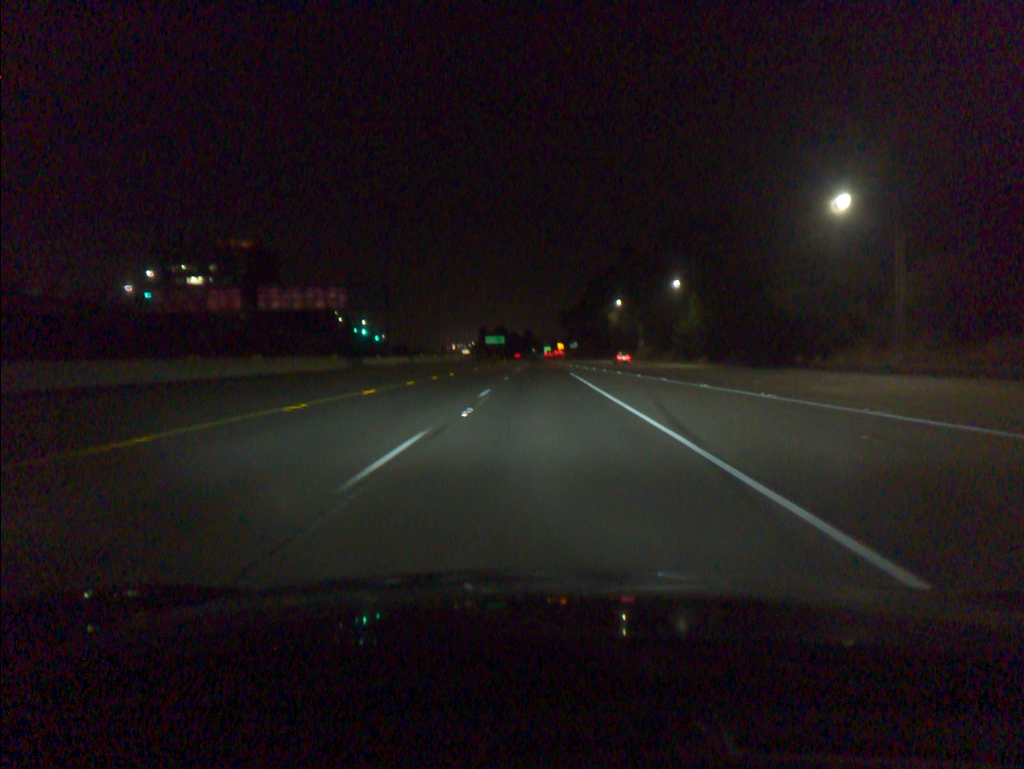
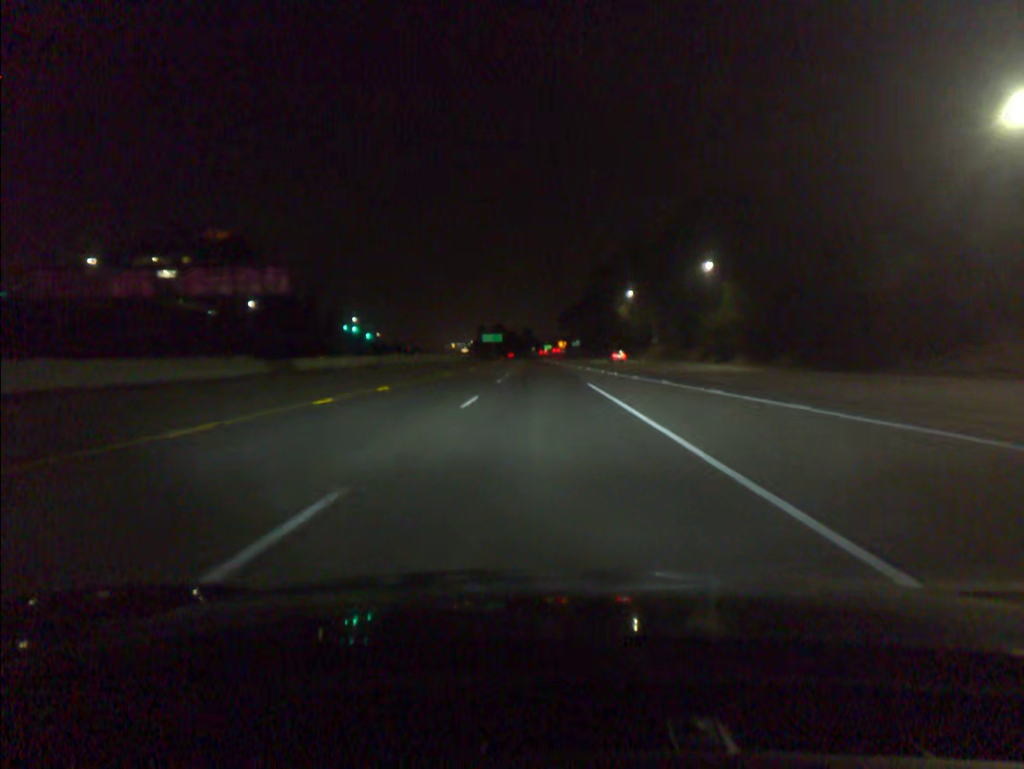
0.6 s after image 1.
(0.0, +19.7) m; 0°
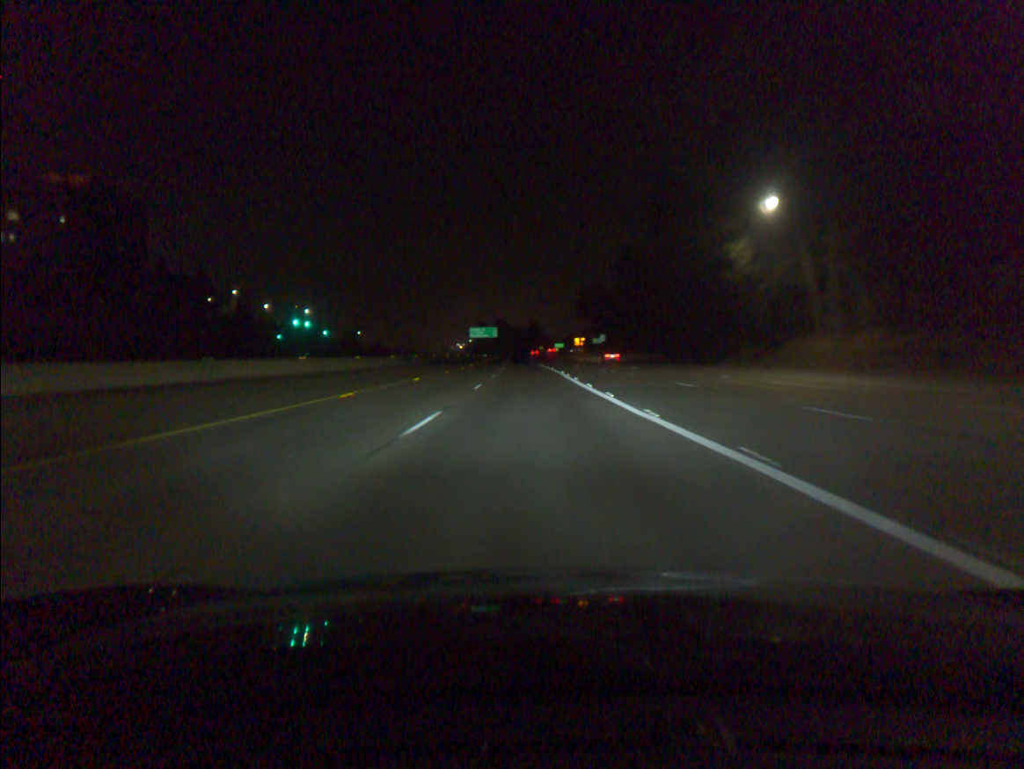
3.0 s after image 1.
(-0.1, +78.7) m; -1°
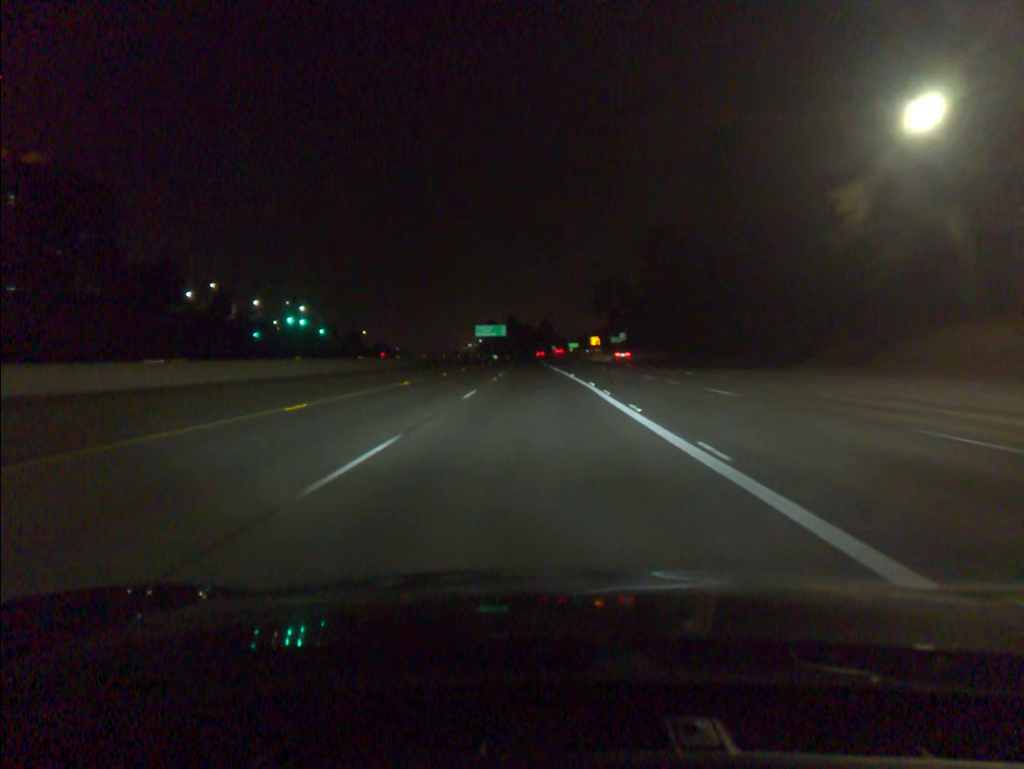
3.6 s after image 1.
(-0.2, +19.7) m; -1°
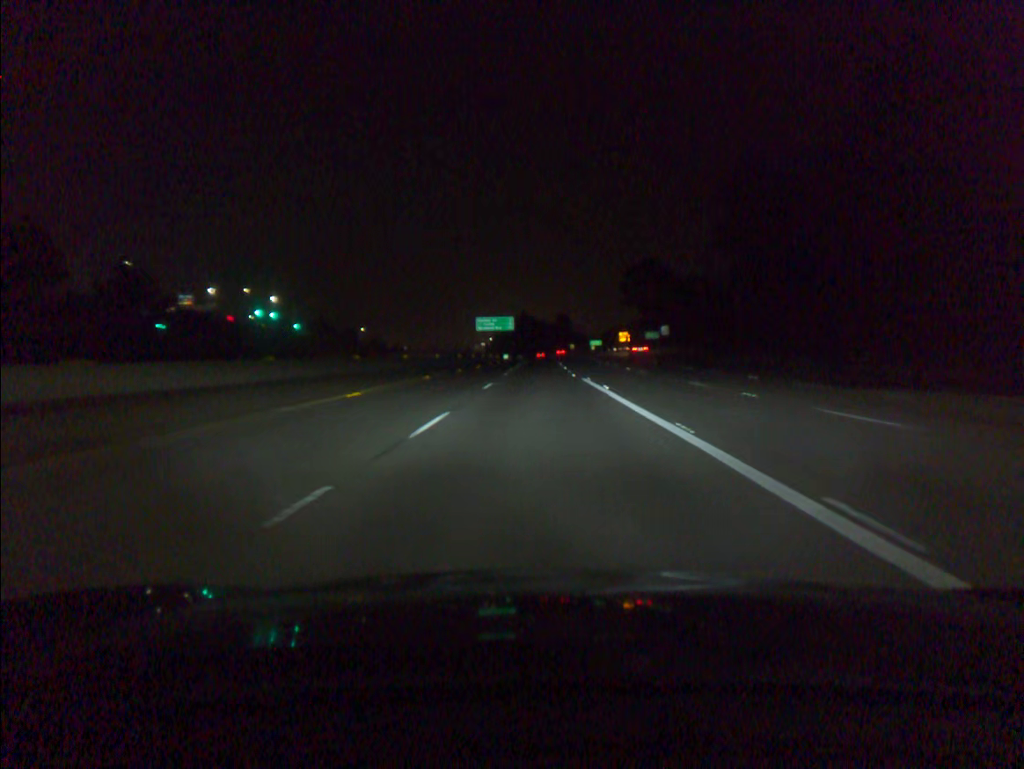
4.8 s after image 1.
(-0.4, +39.3) m; -1°
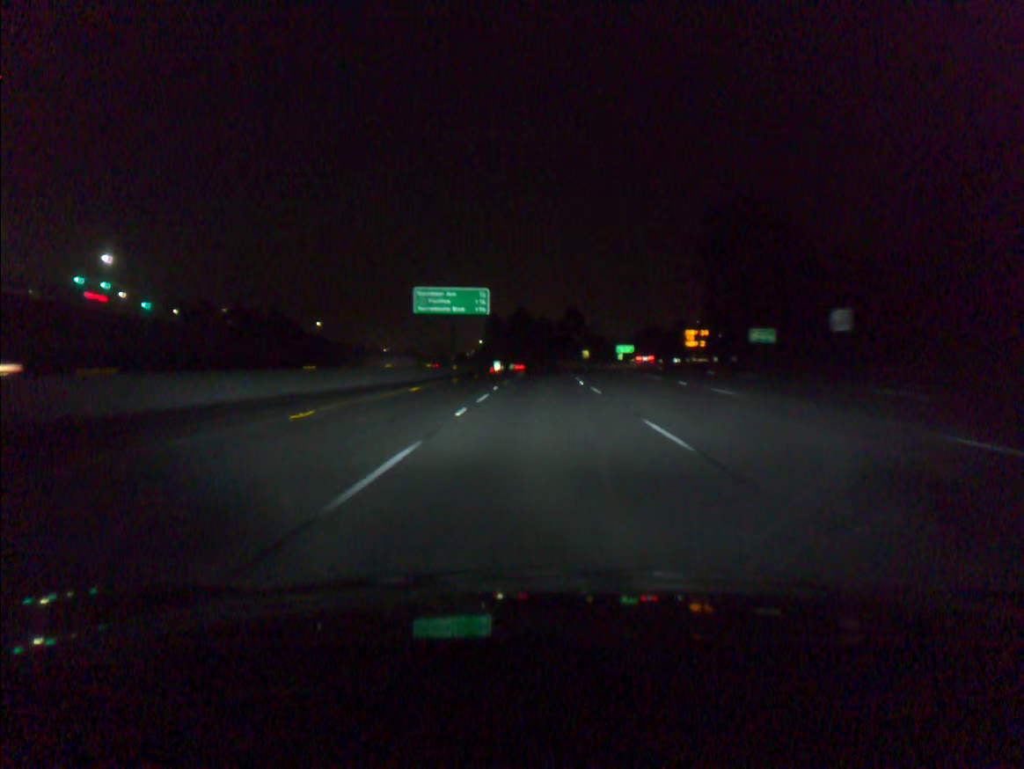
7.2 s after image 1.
(-0.3, +78.3) m; 0°
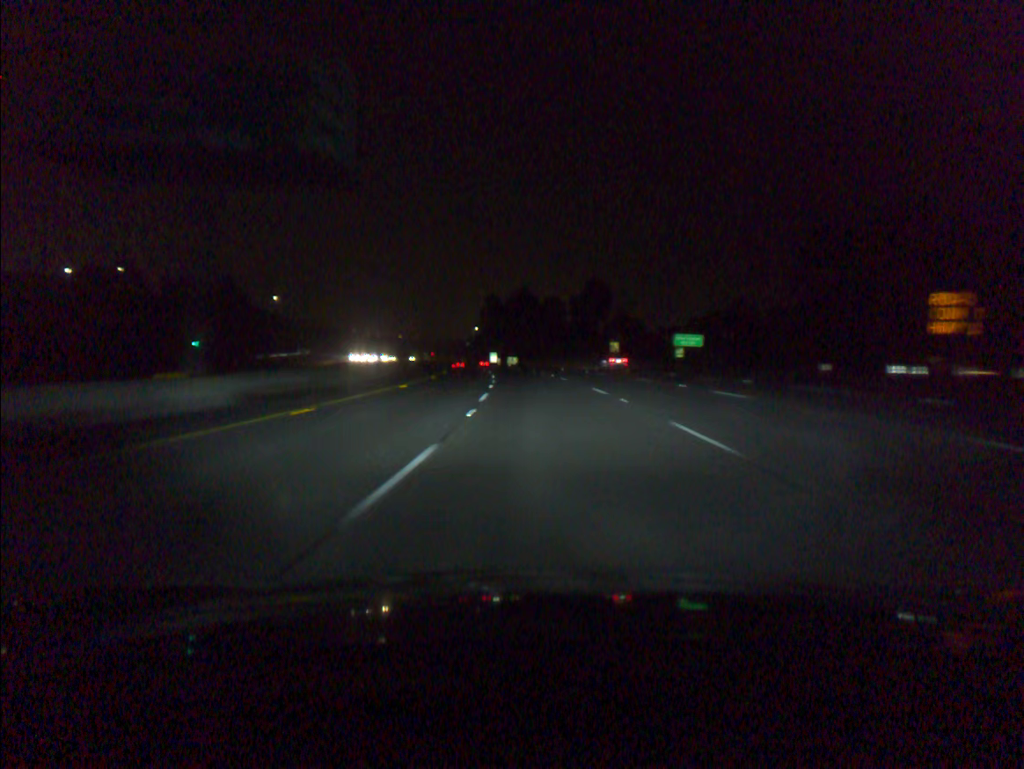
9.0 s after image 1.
(-0.1, +58.6) m; 0°
